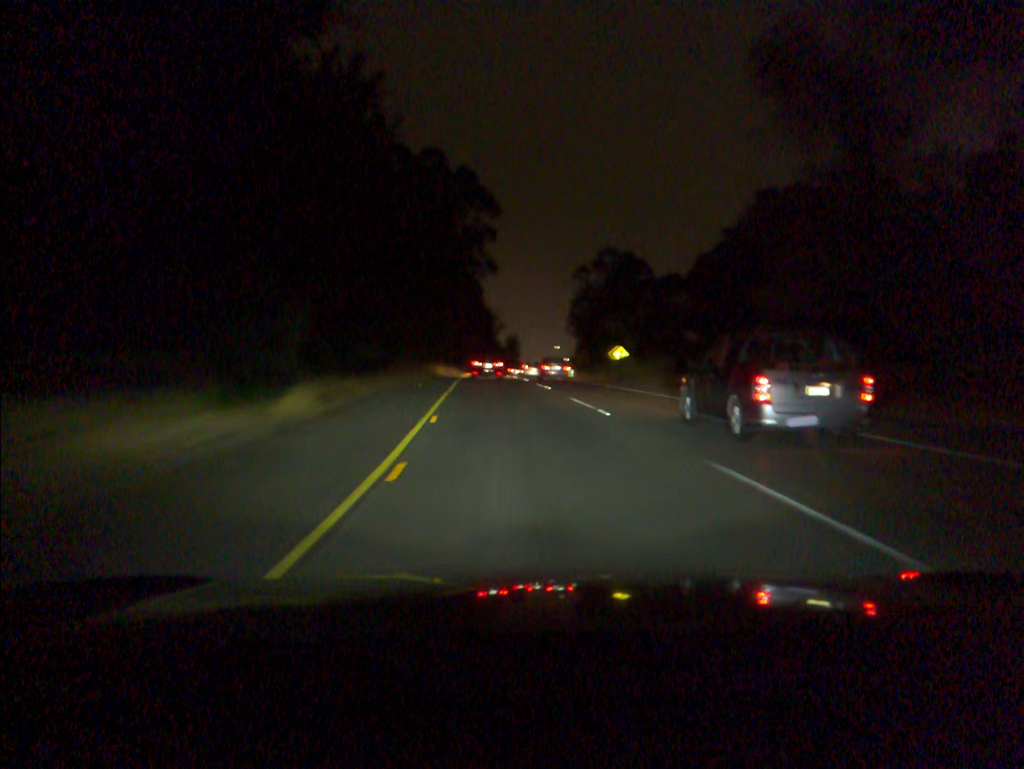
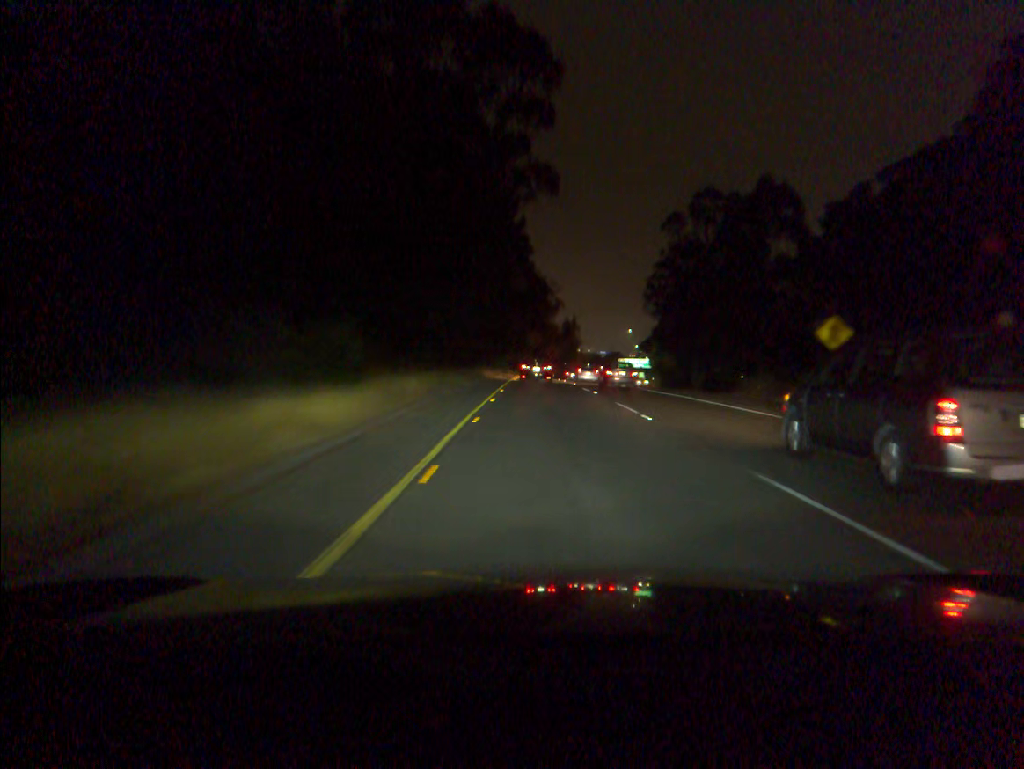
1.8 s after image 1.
(-2.1, +44.3) m; -4°
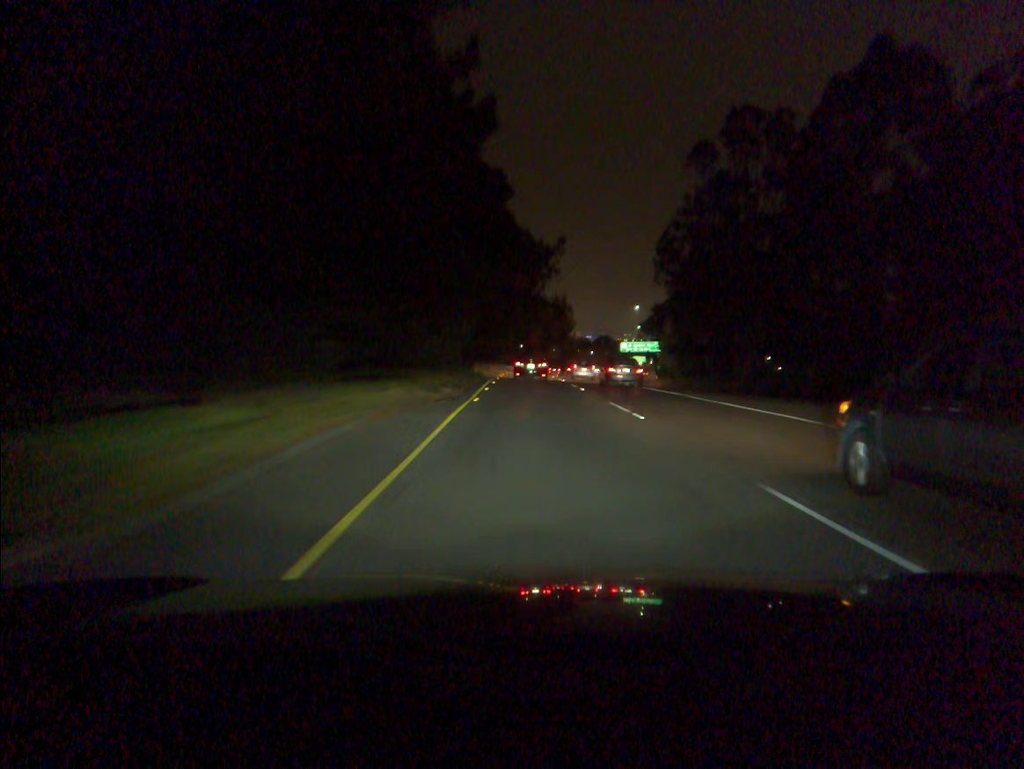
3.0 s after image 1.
(+0.5, +30.8) m; +1°
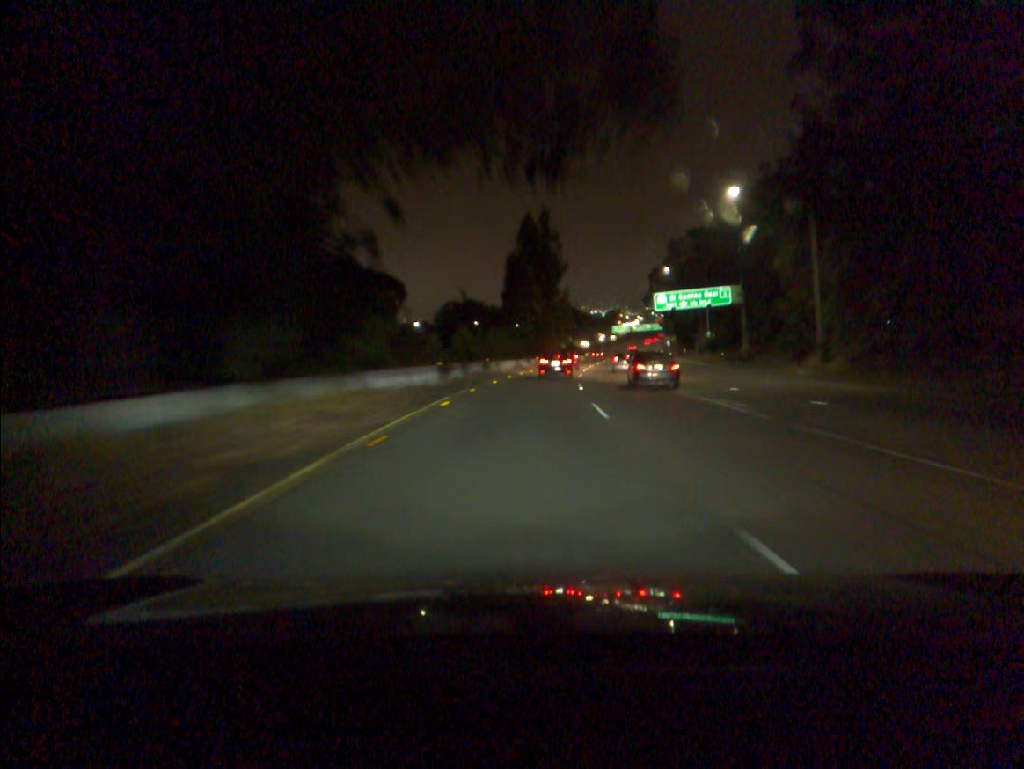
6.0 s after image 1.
(+0.9, +77.6) m; +3°
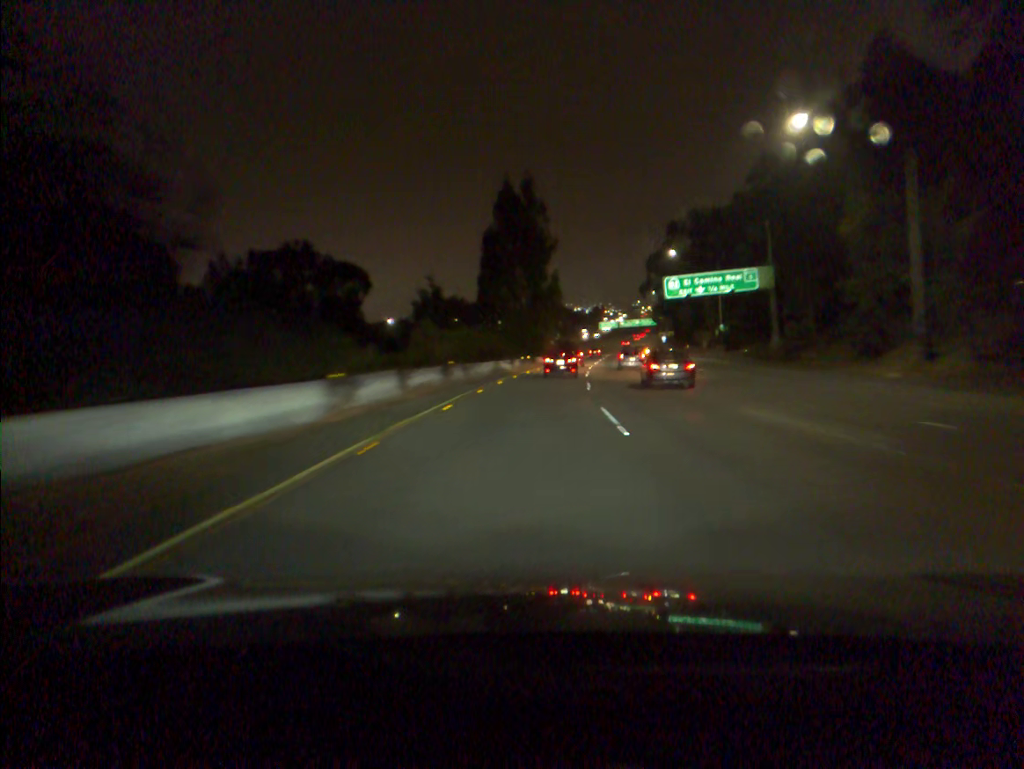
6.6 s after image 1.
(+0.2, +15.7) m; +1°
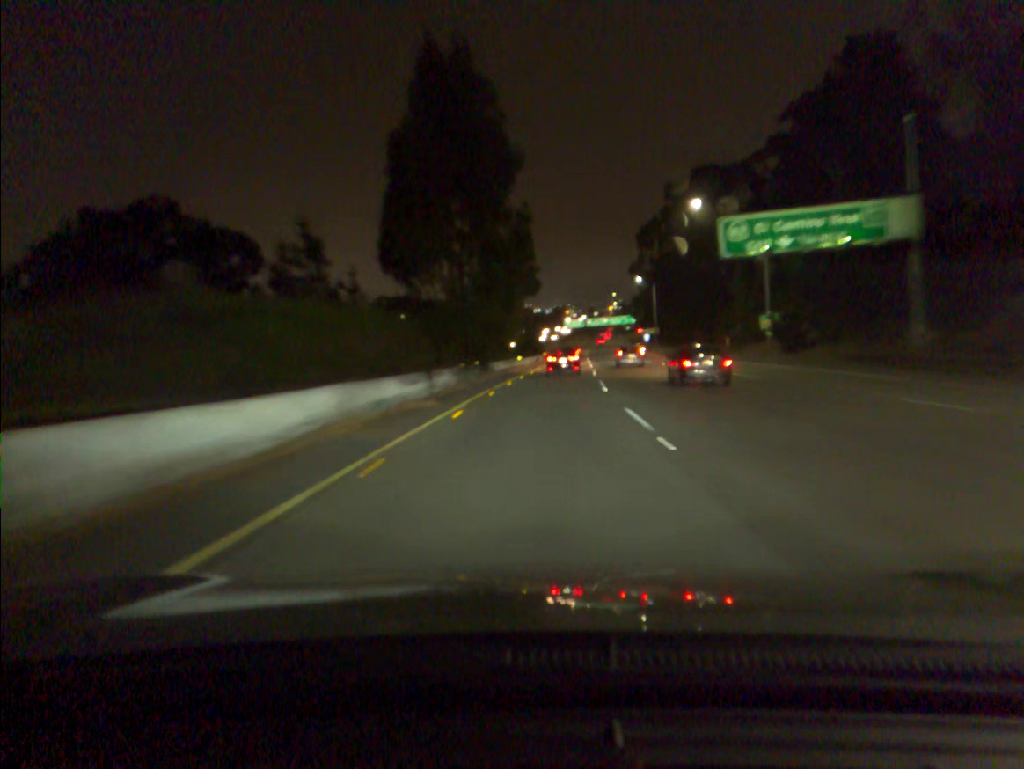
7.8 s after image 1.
(+0.8, +32.1) m; +3°
